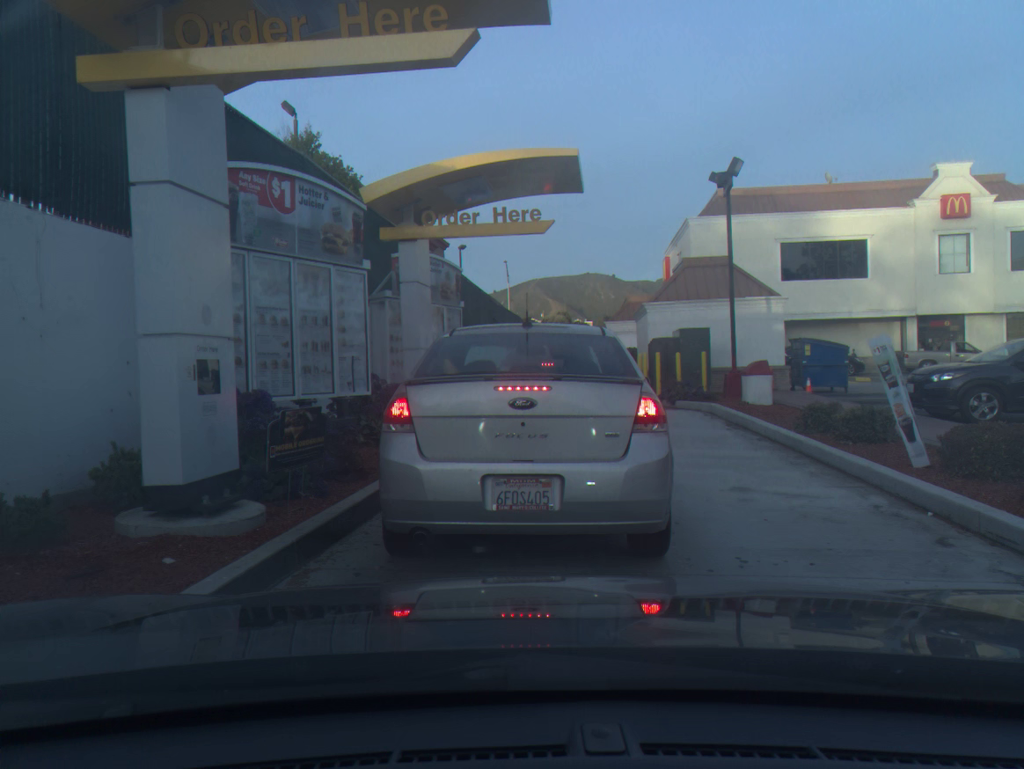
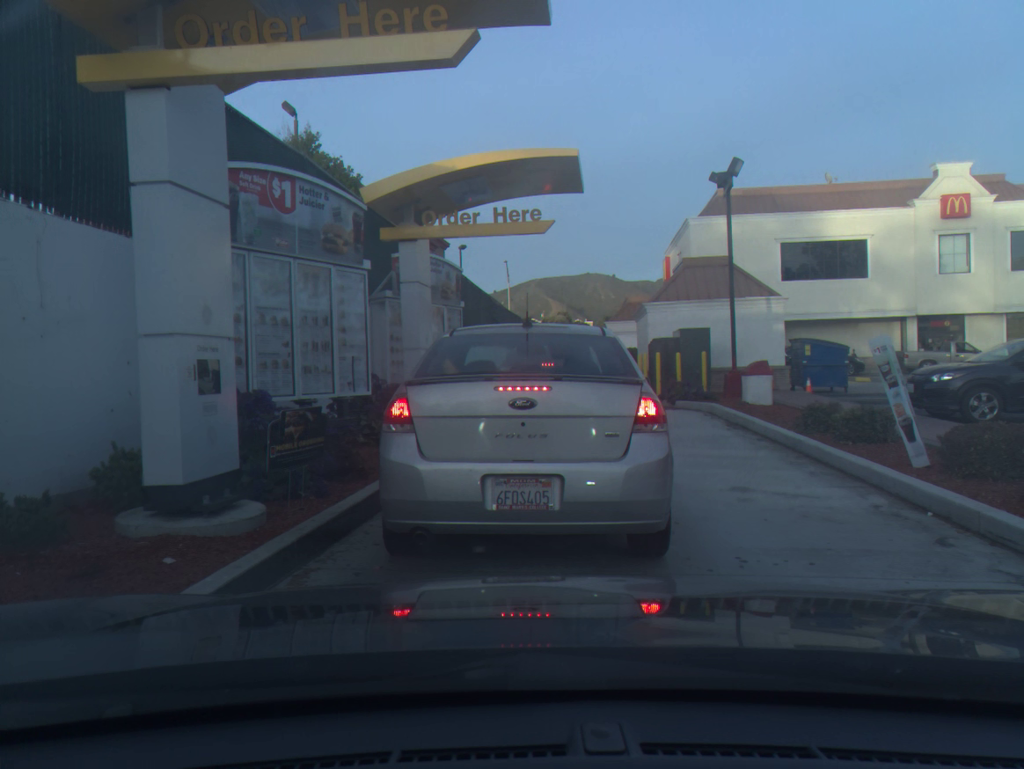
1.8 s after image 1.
(0.0, 0.0) m; 0°
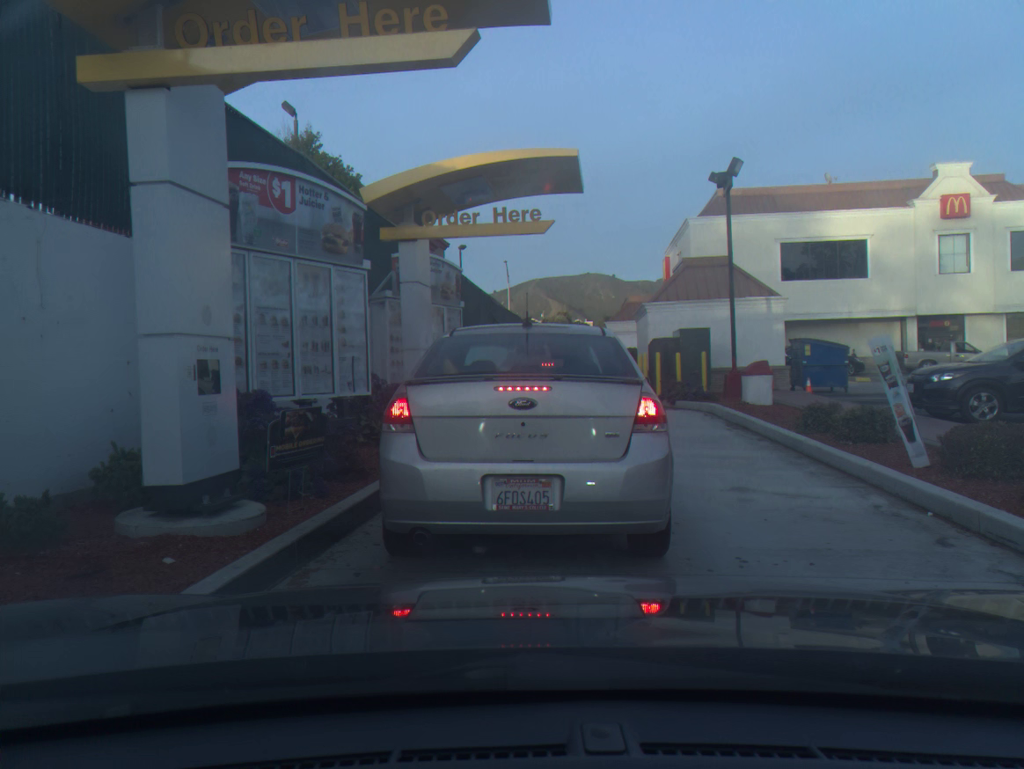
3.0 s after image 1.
(0.0, 0.0) m; 0°
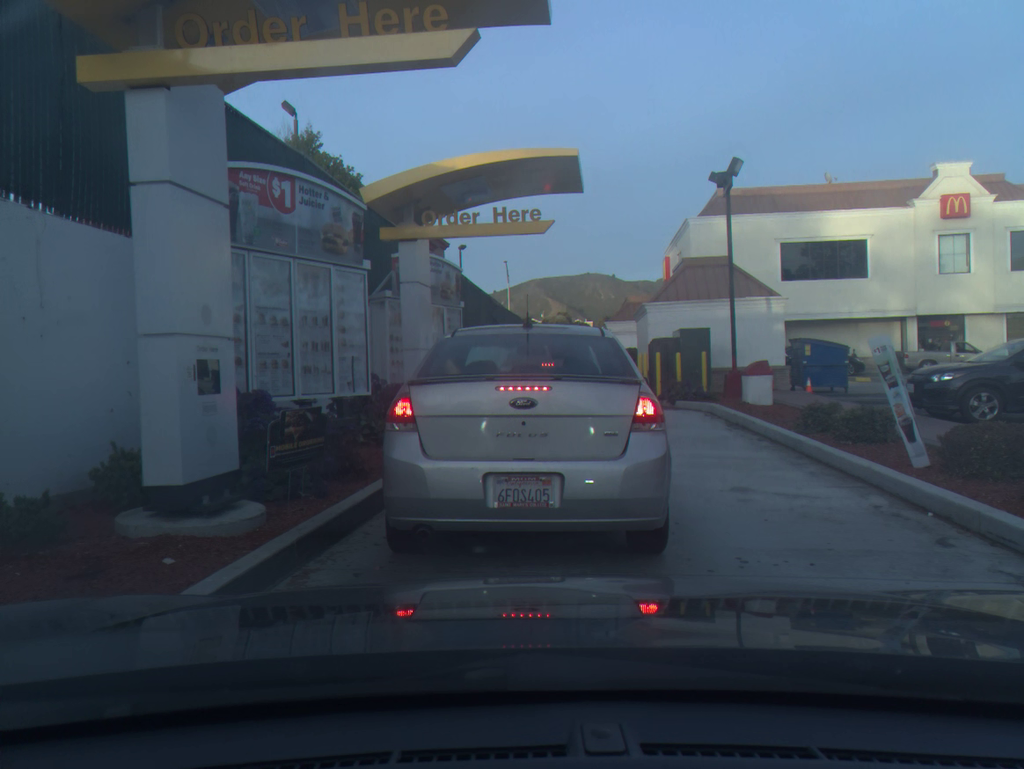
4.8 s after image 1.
(0.0, 0.0) m; 0°
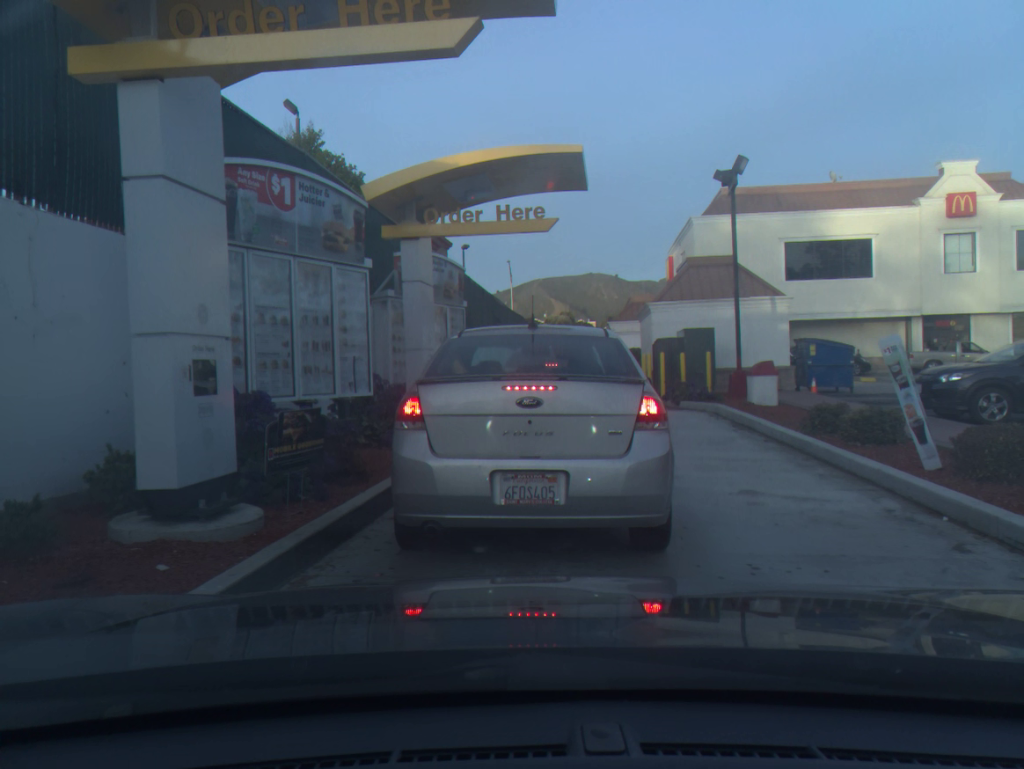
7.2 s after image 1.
(0.0, +0.2) m; 0°
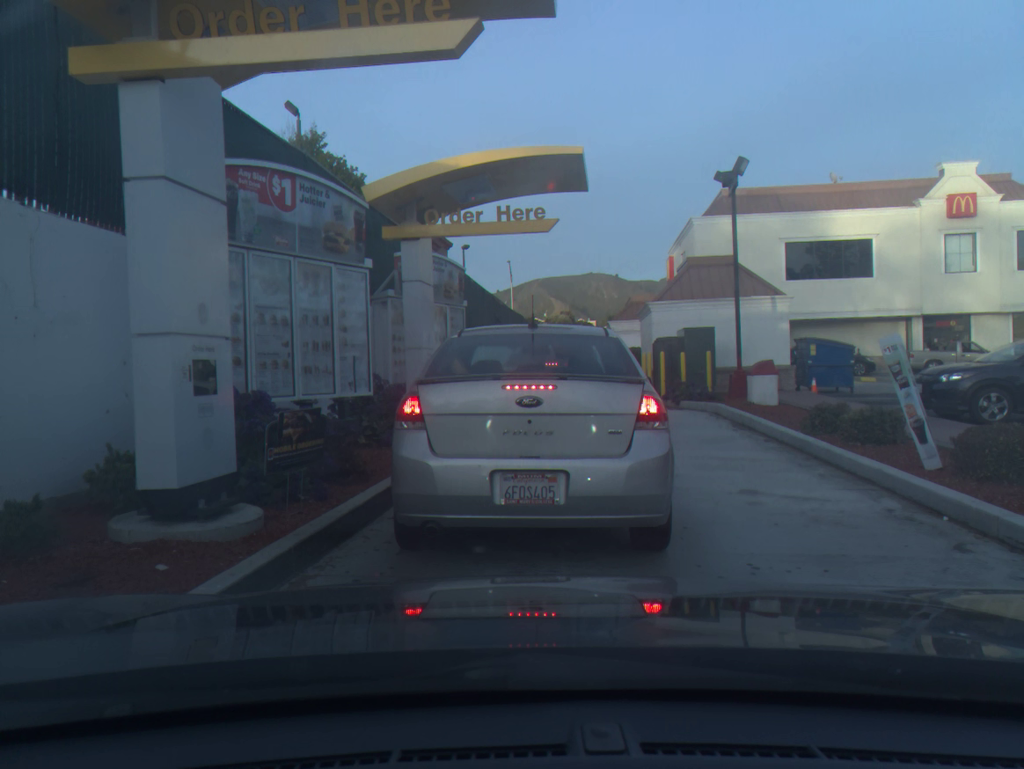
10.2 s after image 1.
(0.0, 0.0) m; 0°
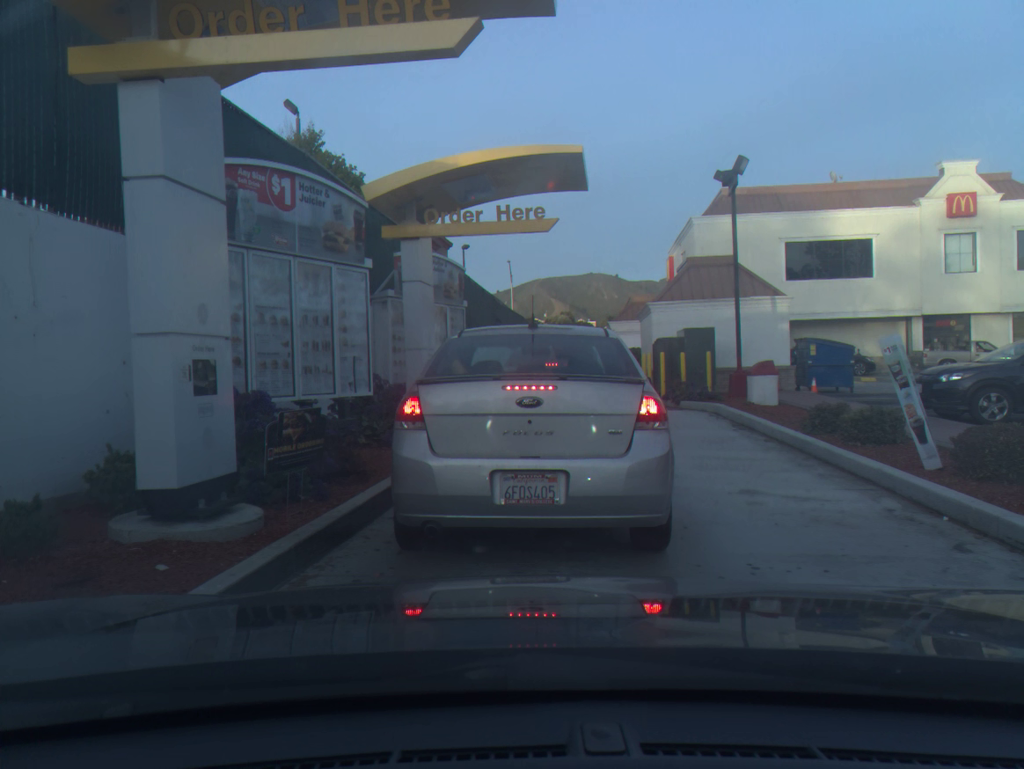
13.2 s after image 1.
(0.0, 0.0) m; 0°
